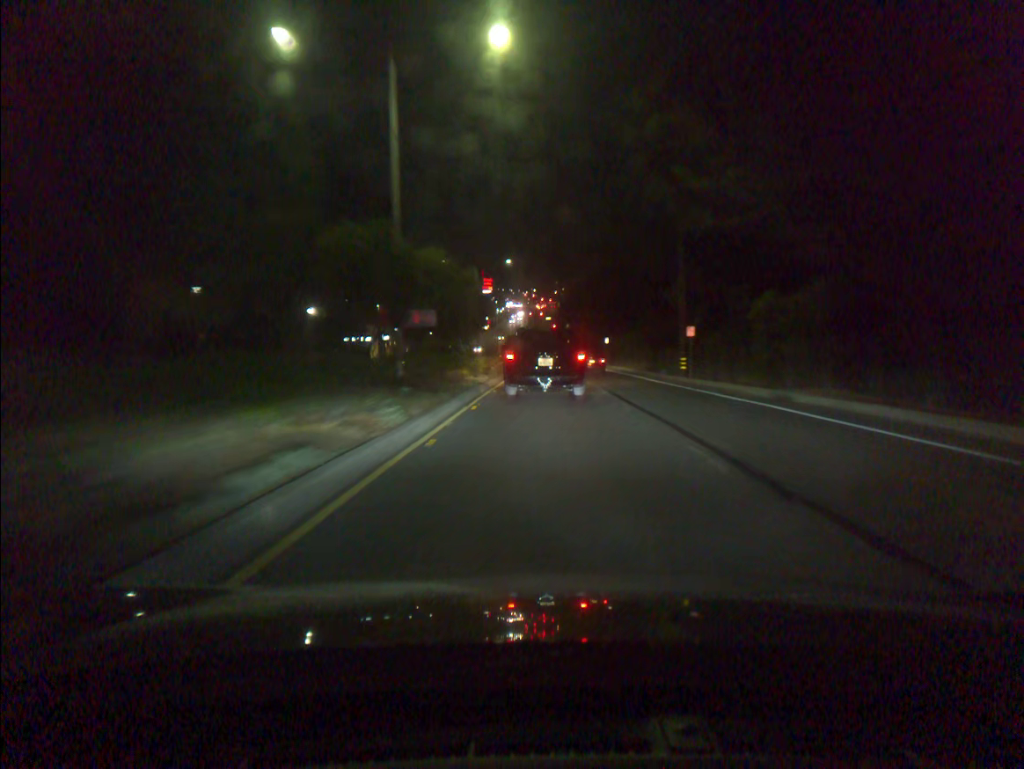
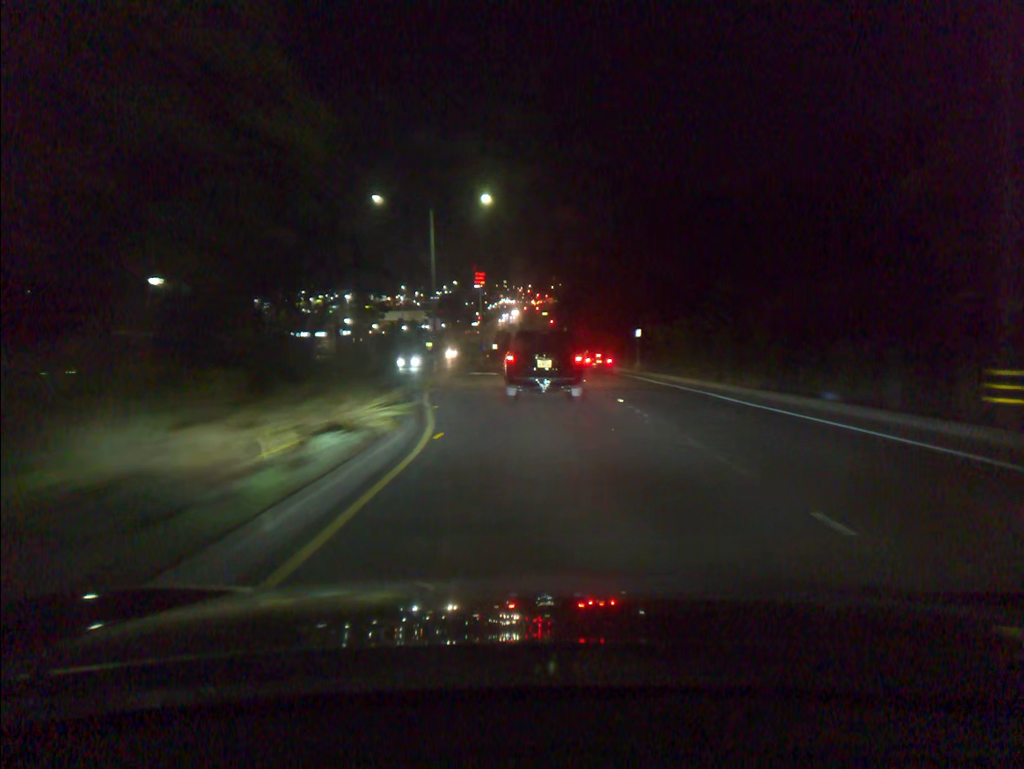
(+0.1, +28.1) m; 0°
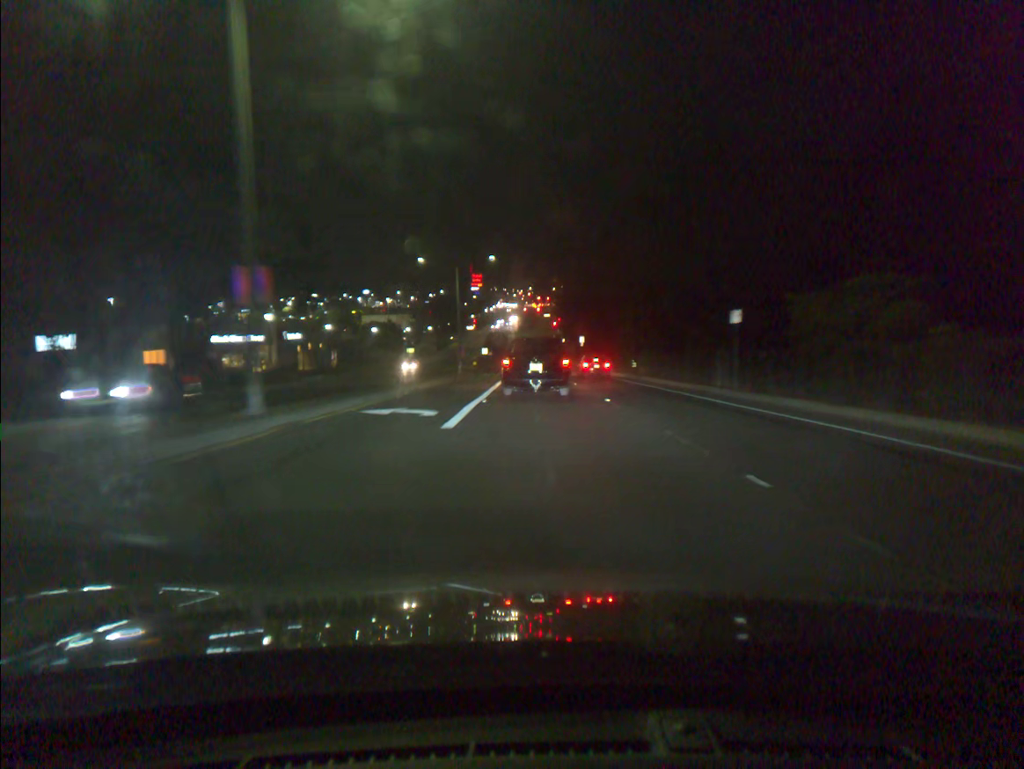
(+0.1, +27.3) m; 0°
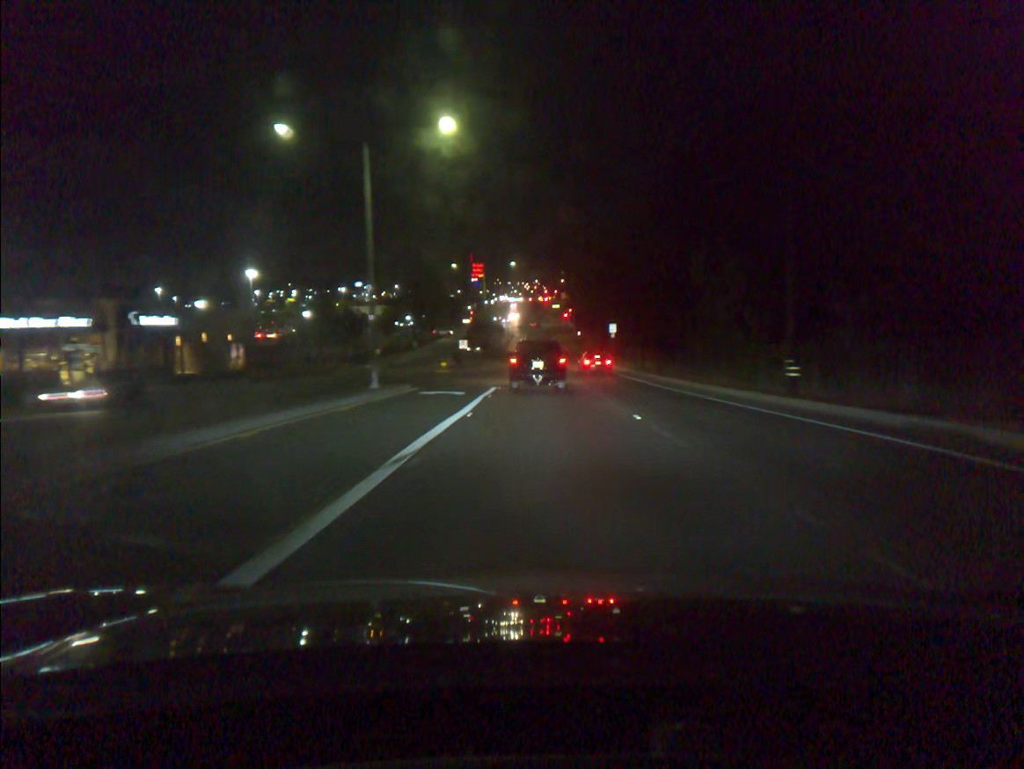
(-0.3, +36.0) m; -1°
